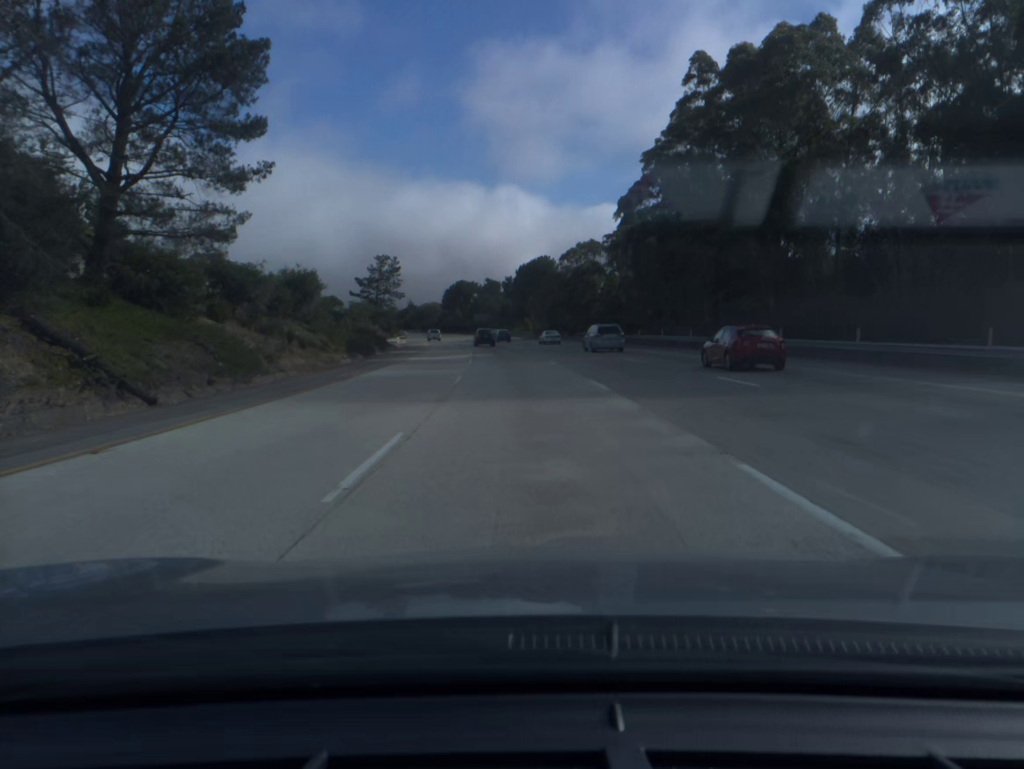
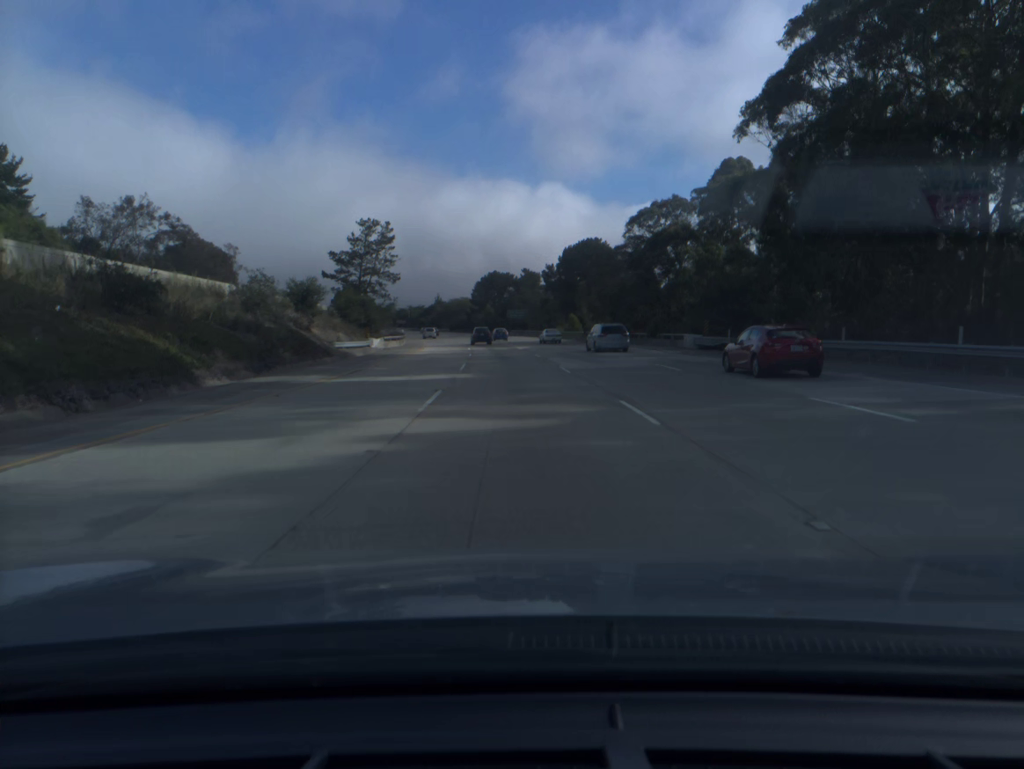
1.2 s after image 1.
(-0.9, +36.3) m; -3°
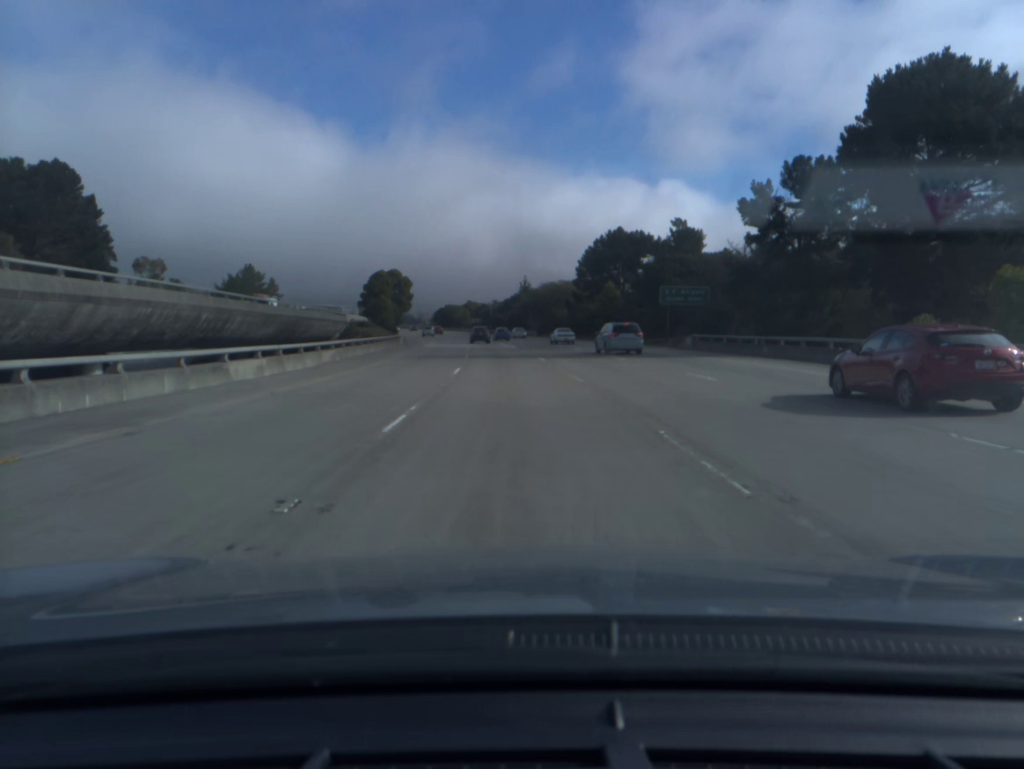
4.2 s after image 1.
(-6.1, +91.8) m; -8°
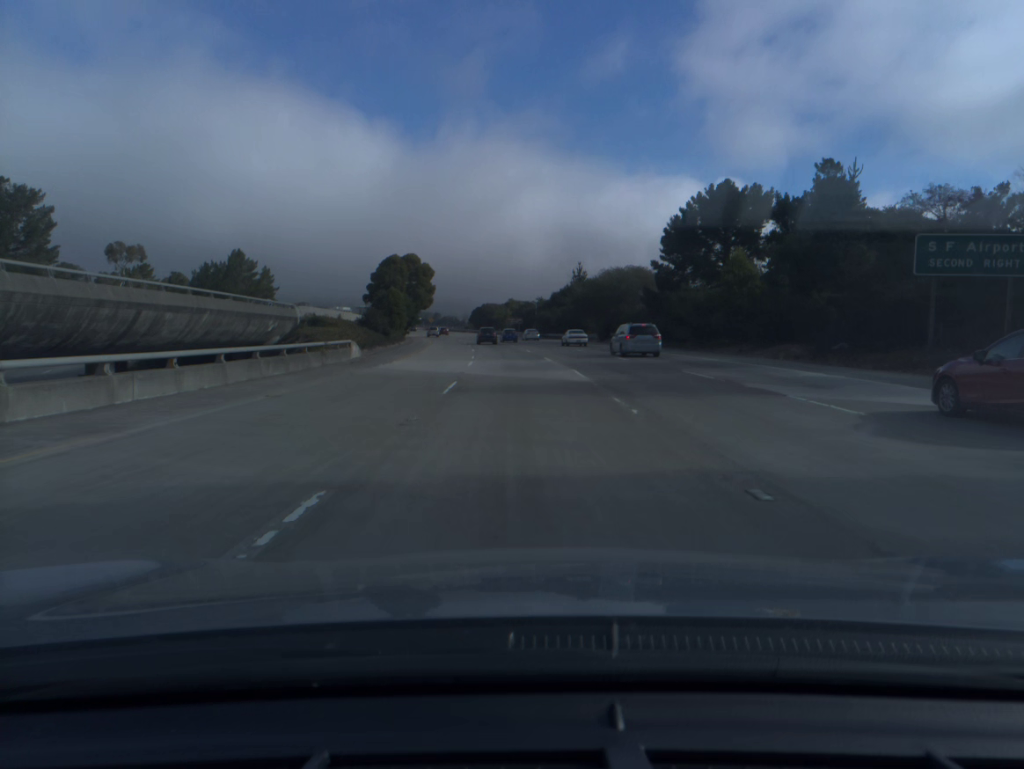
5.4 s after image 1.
(-1.1, +37.2) m; -3°
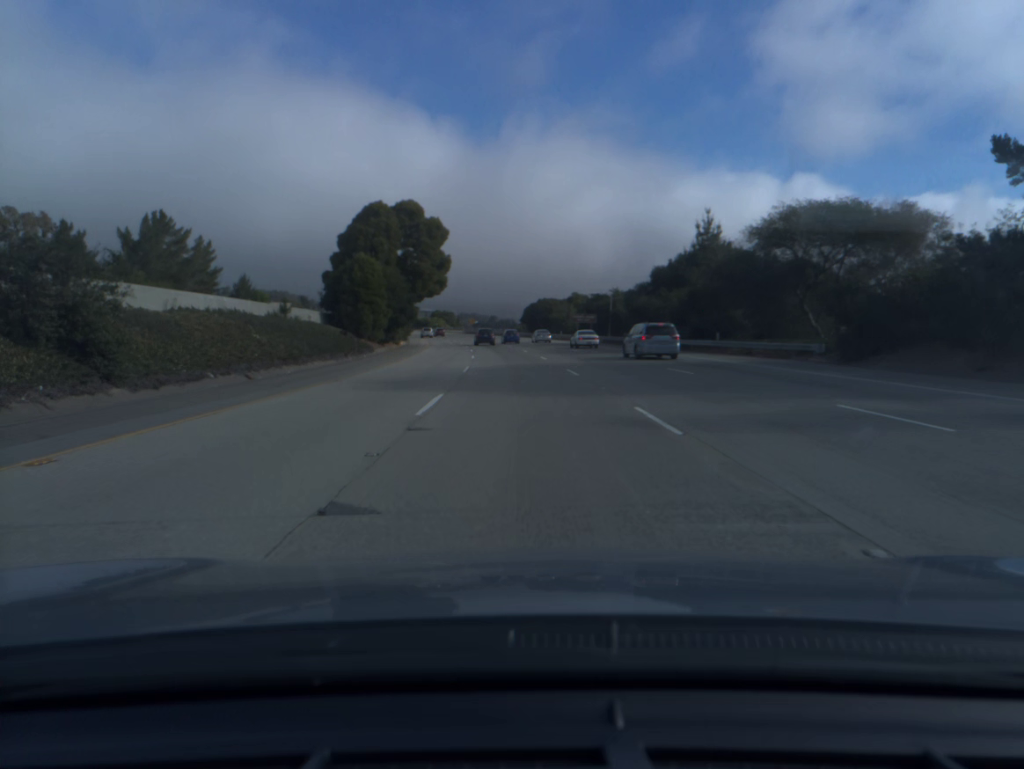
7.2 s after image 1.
(-2.0, +55.7) m; -4°
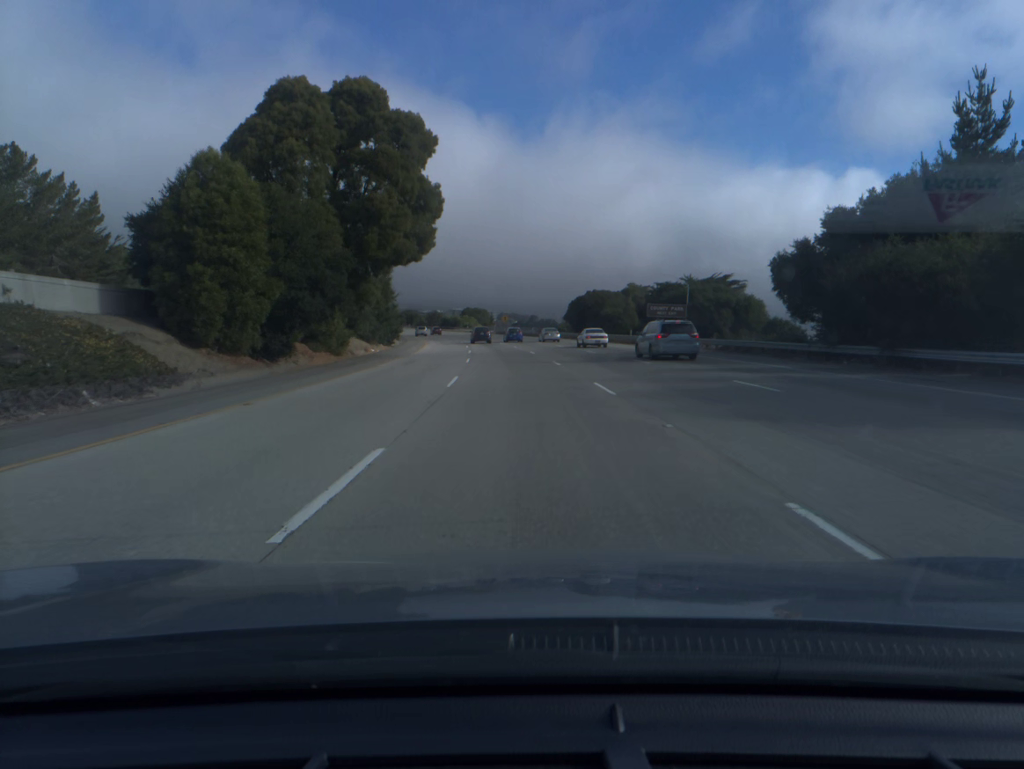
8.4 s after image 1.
(-0.9, +37.1) m; -3°
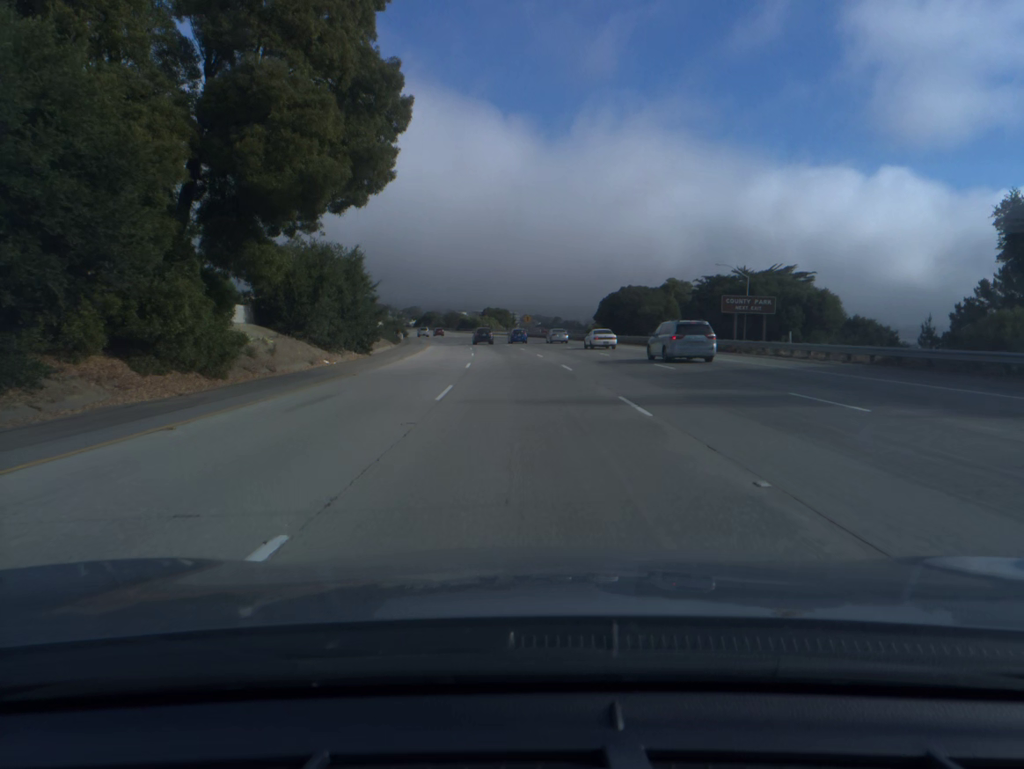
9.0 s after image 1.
(-0.3, +18.6) m; -2°
